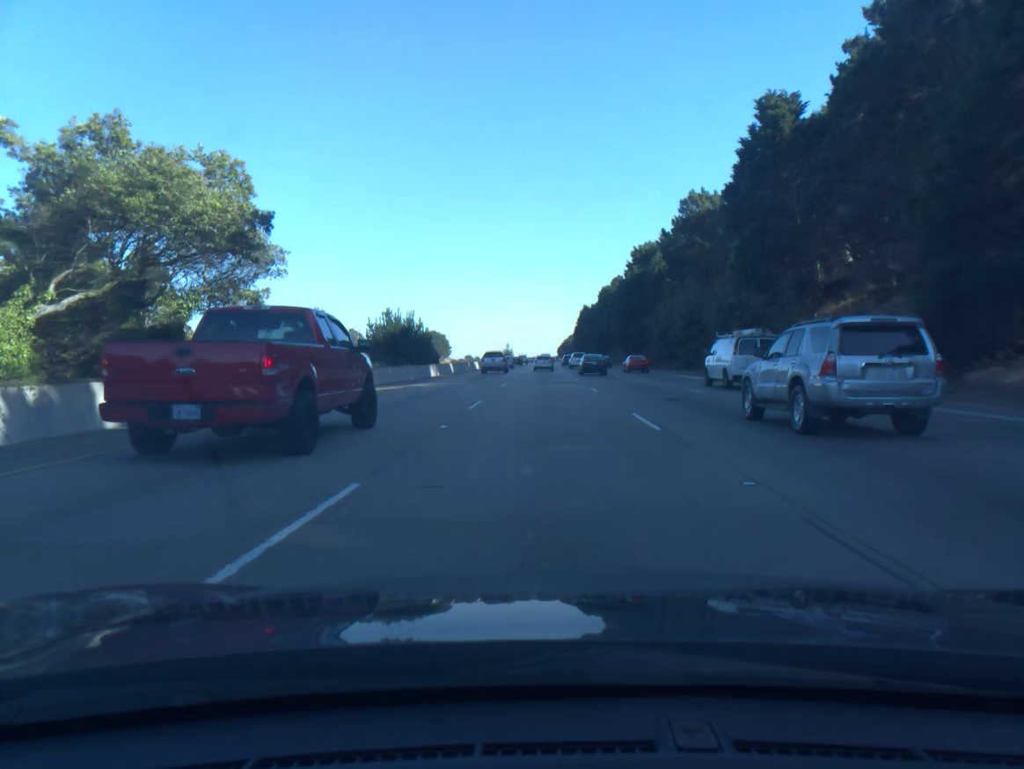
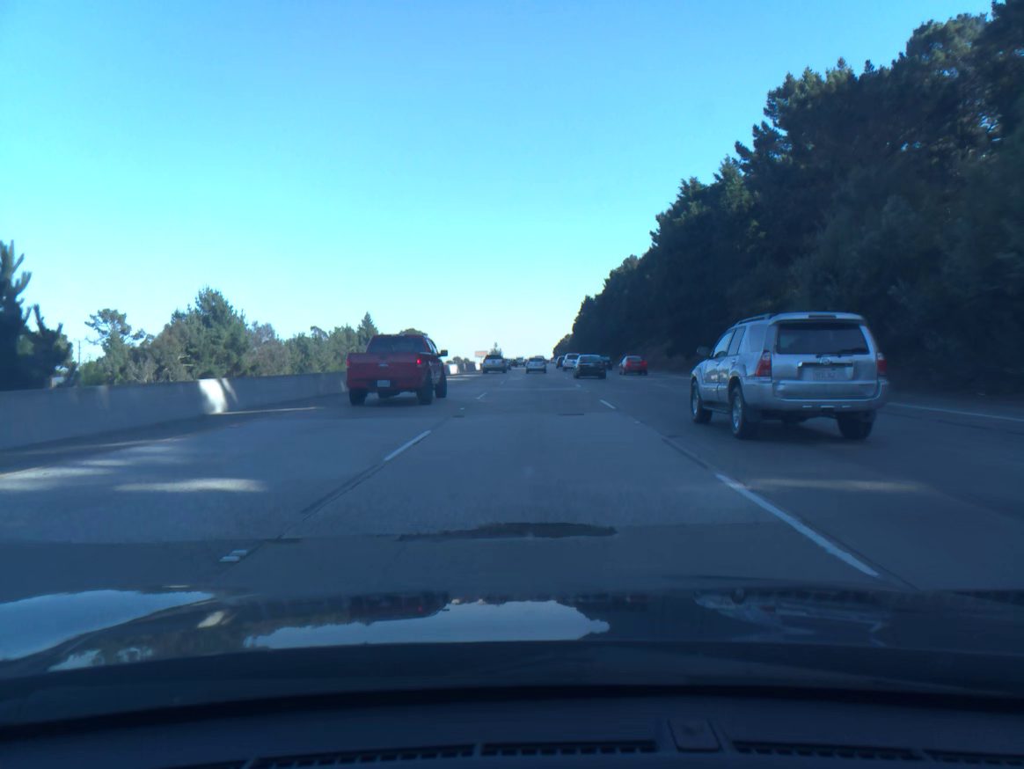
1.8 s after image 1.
(+0.2, +52.6) m; 0°
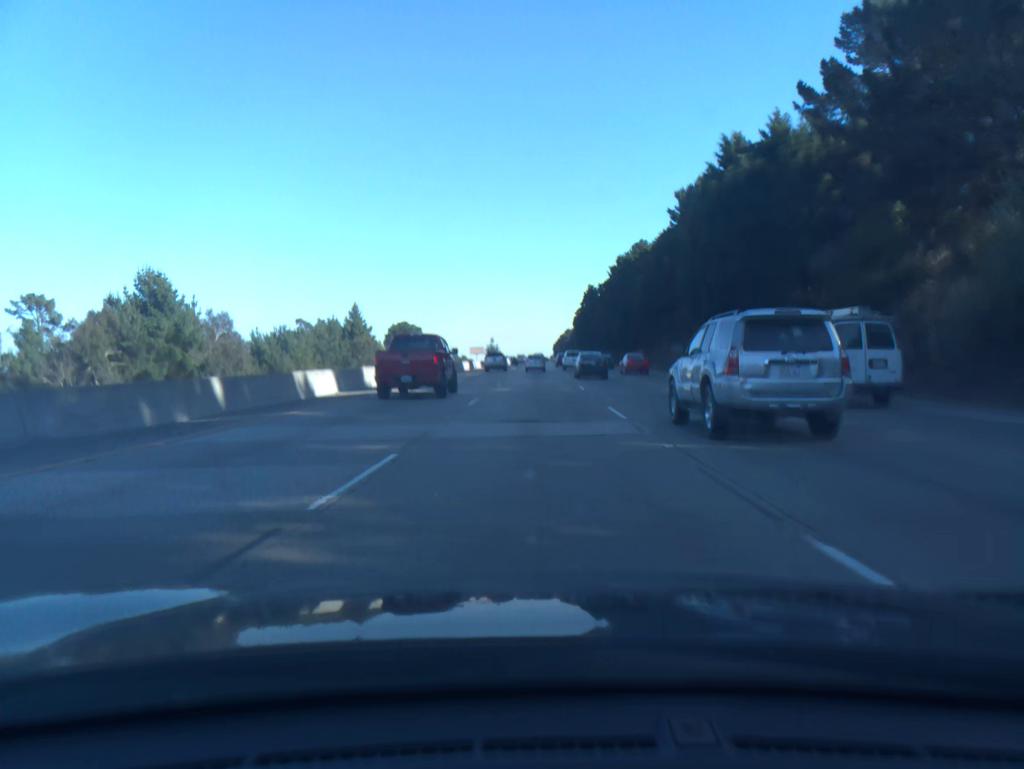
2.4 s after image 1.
(0.0, +17.5) m; 0°
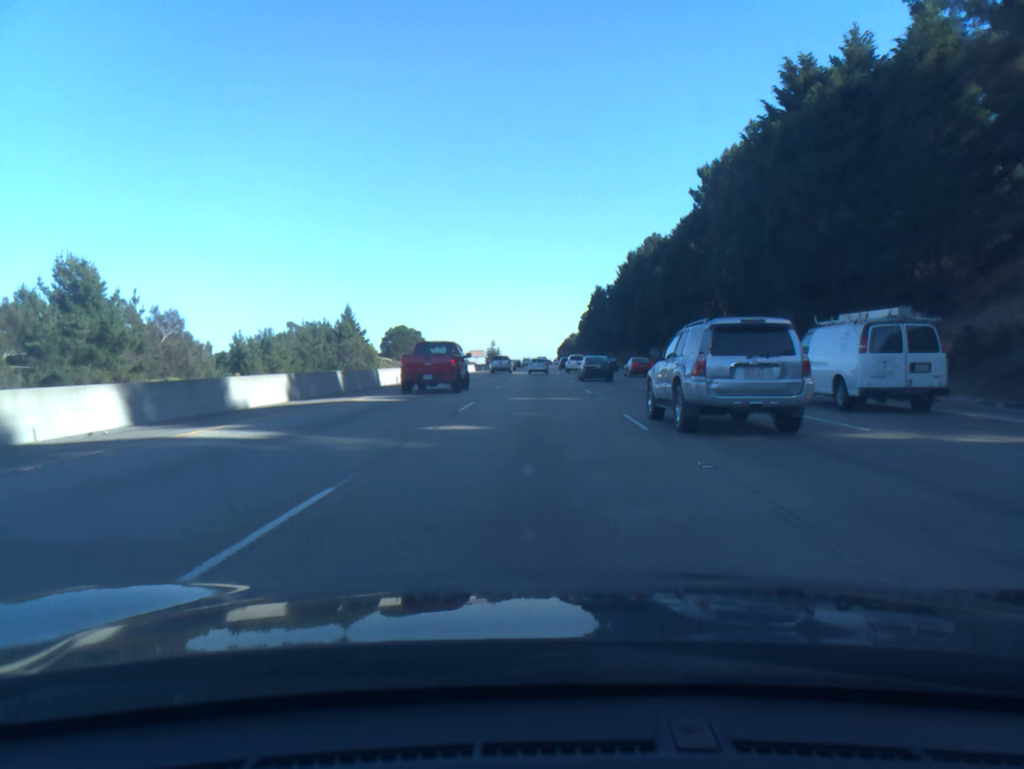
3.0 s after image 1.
(0.0, +17.5) m; 0°
